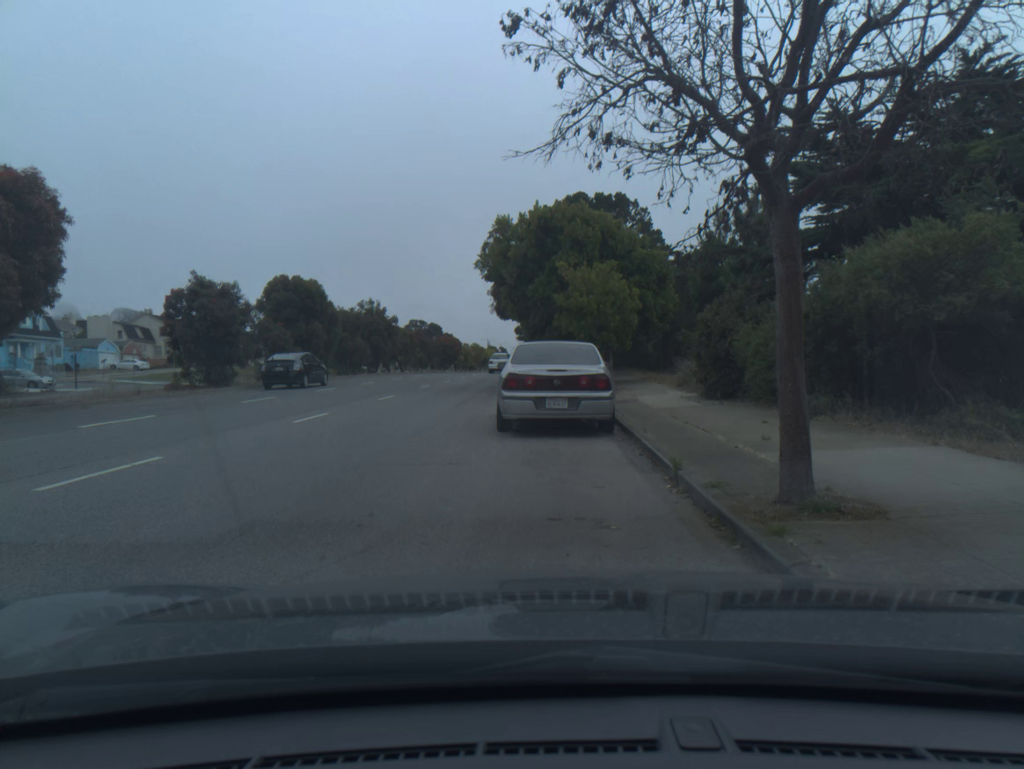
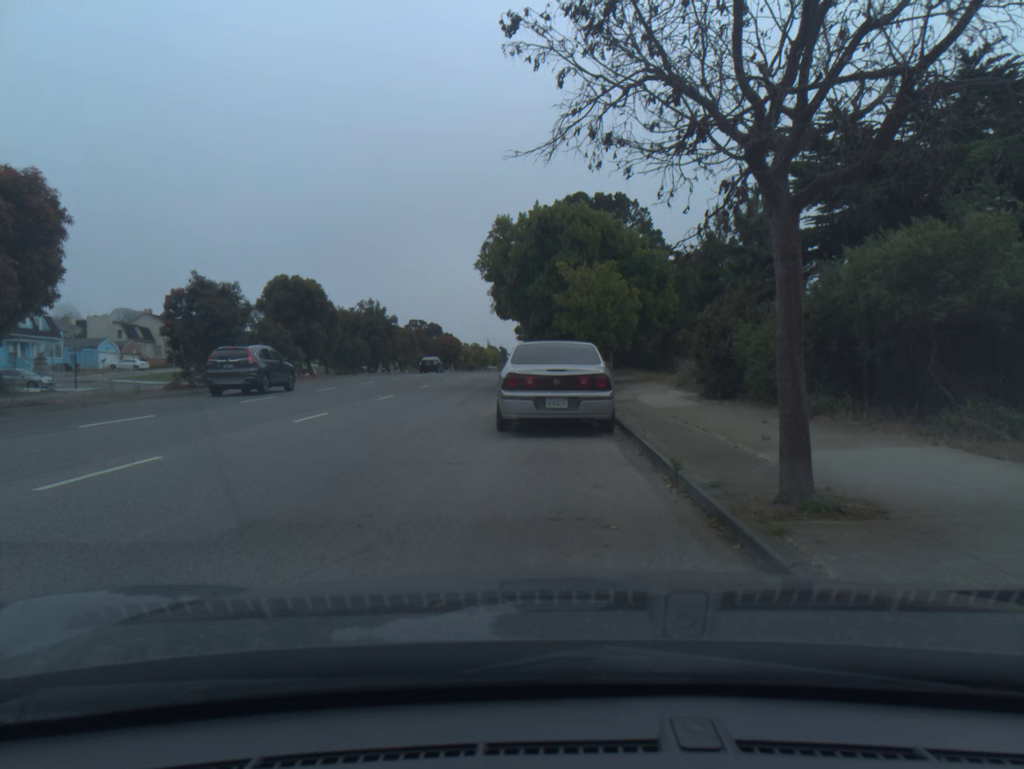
(0.0, 0.0) m; 0°
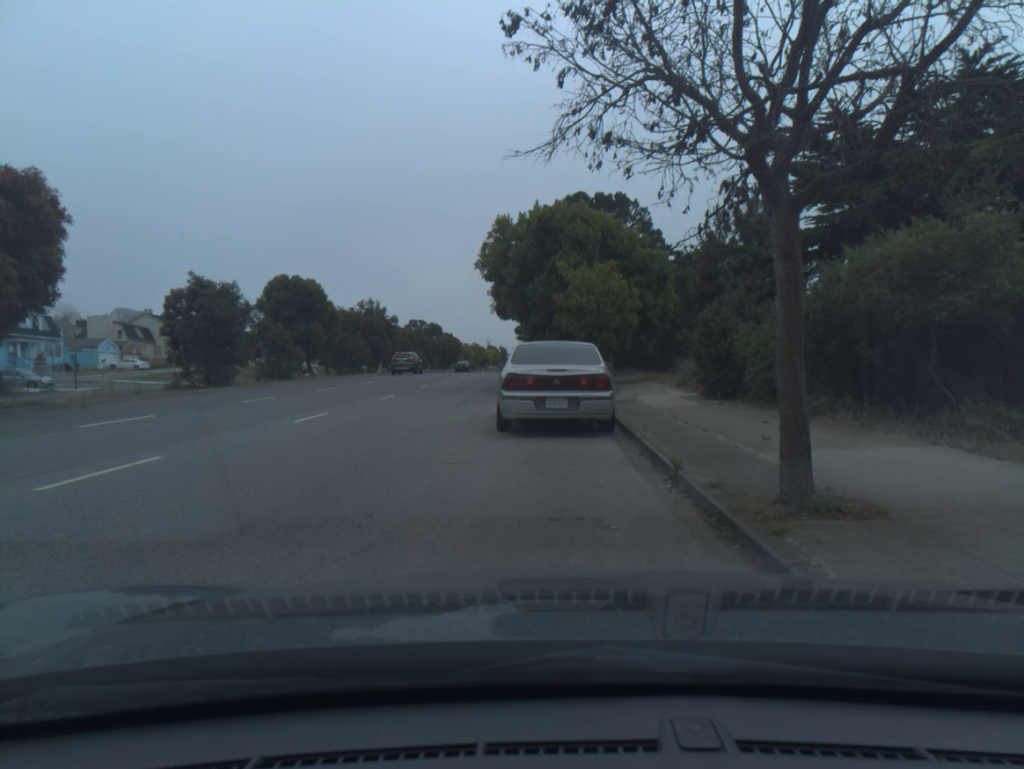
(0.0, 0.0) m; 0°
